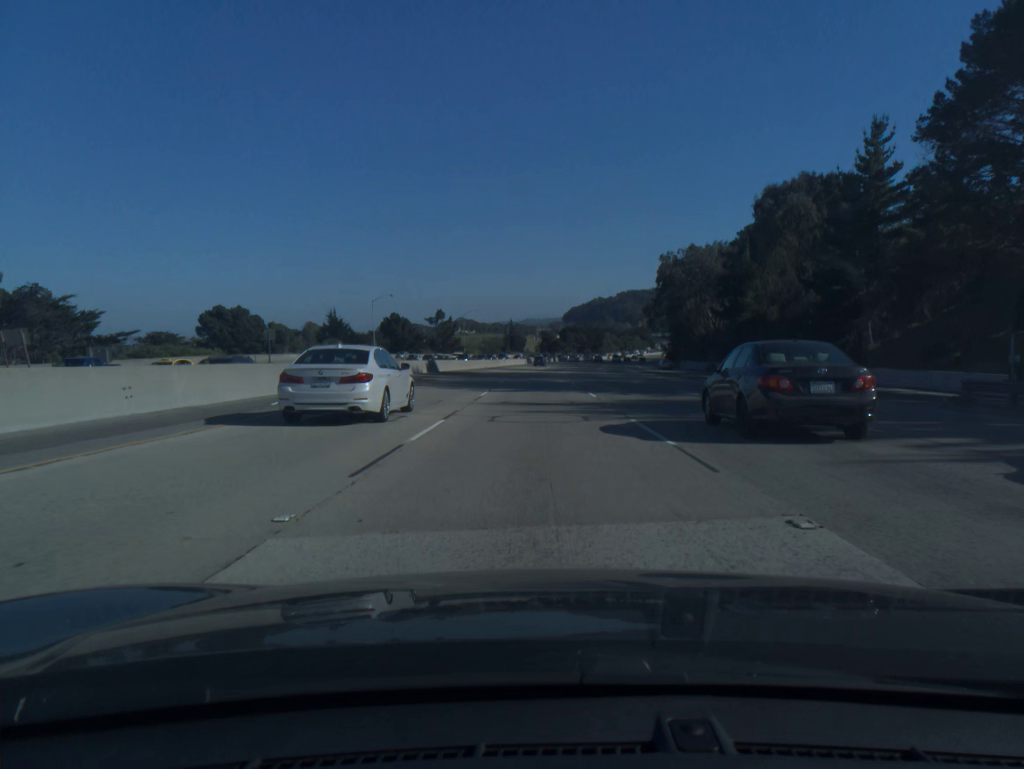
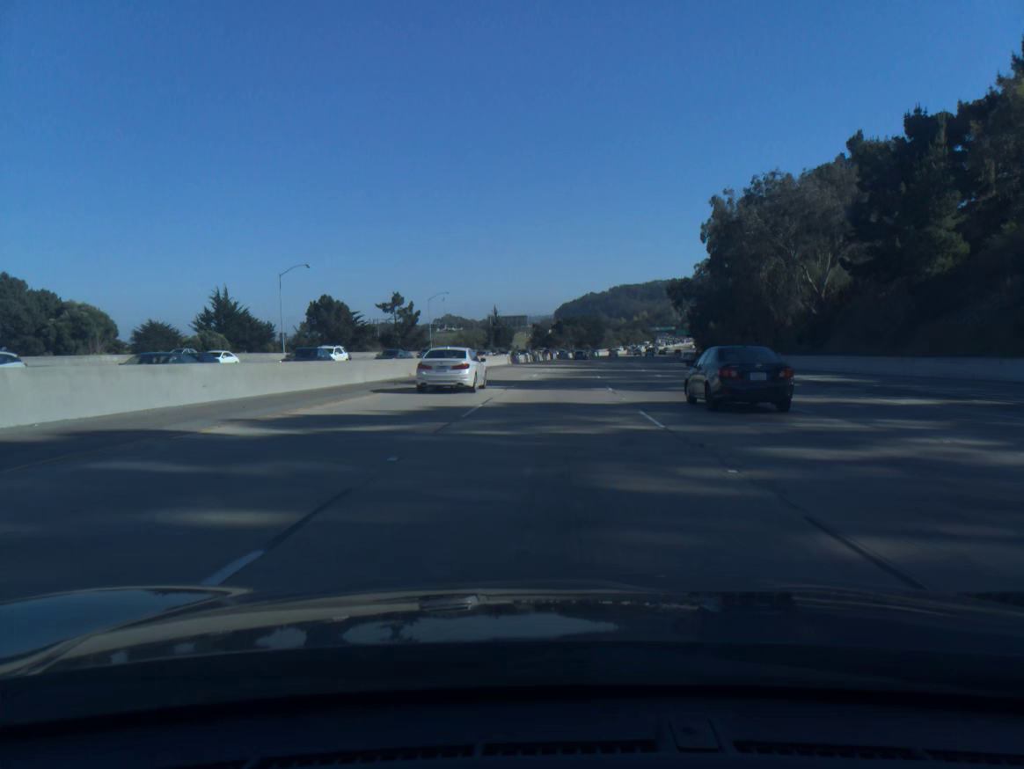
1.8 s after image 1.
(0.0, +54.1) m; +1°
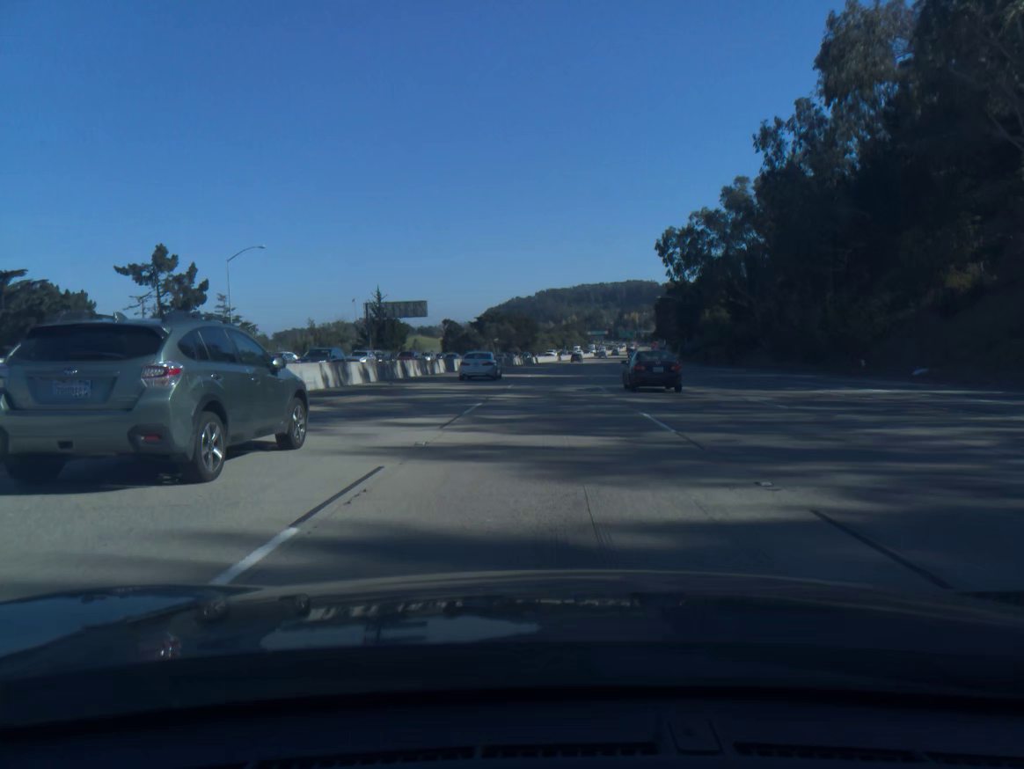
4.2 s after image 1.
(+3.2, +71.9) m; +5°
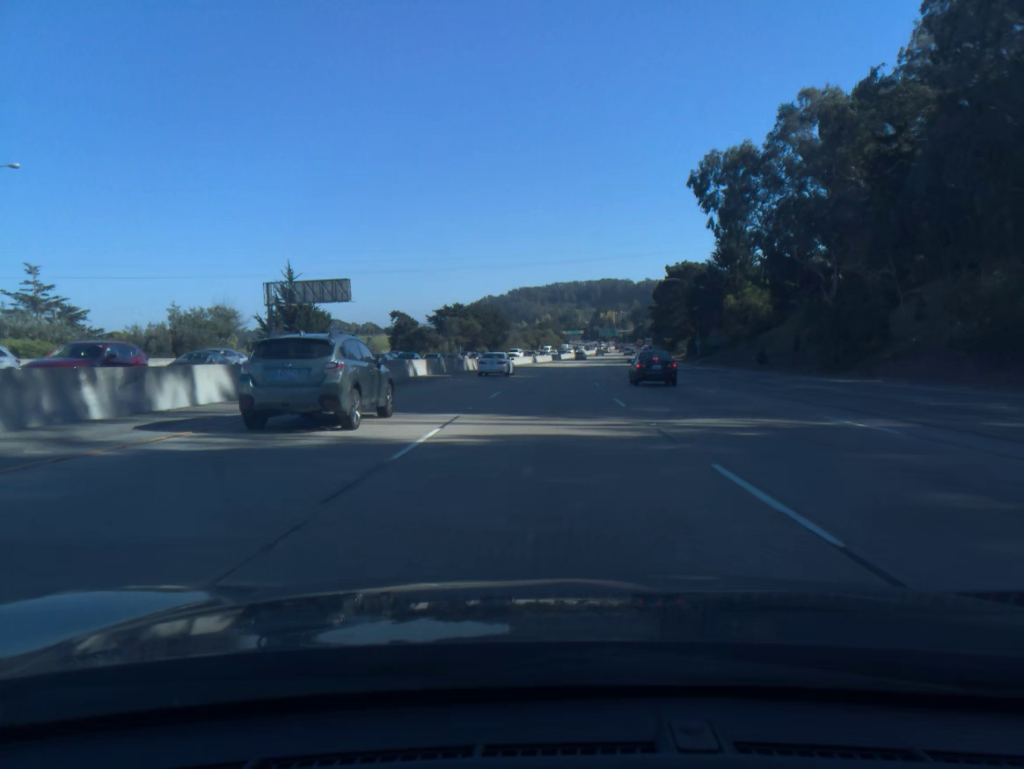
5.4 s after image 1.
(+0.6, +35.9) m; +2°
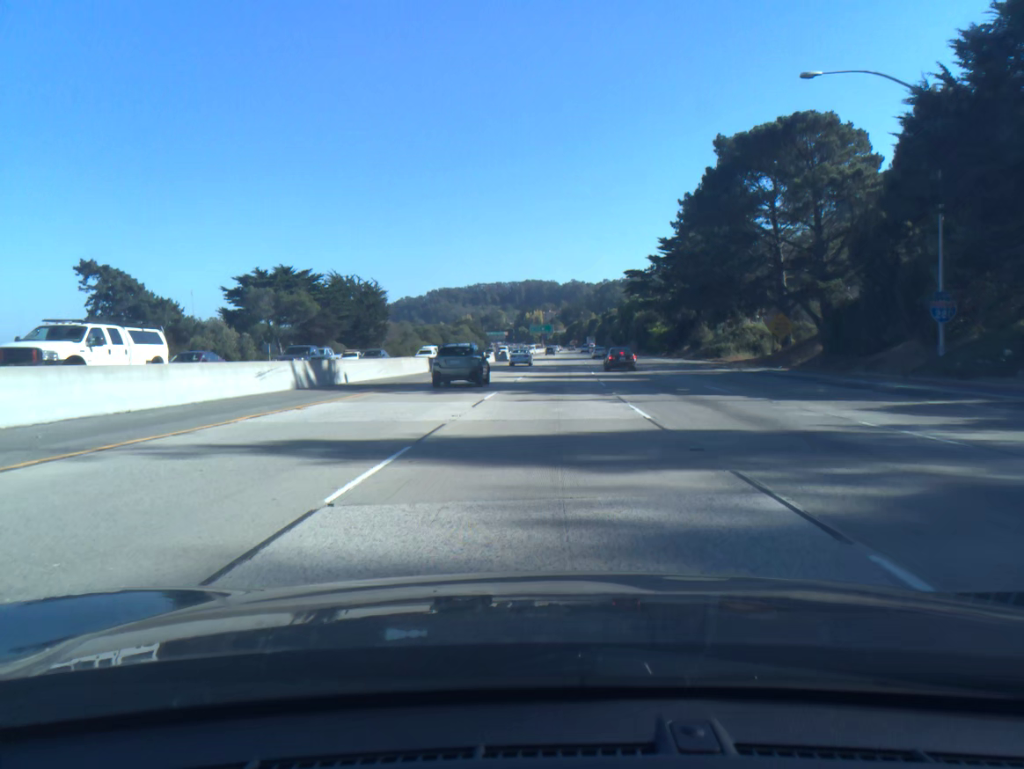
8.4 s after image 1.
(+4.3, +89.7) m; +6°
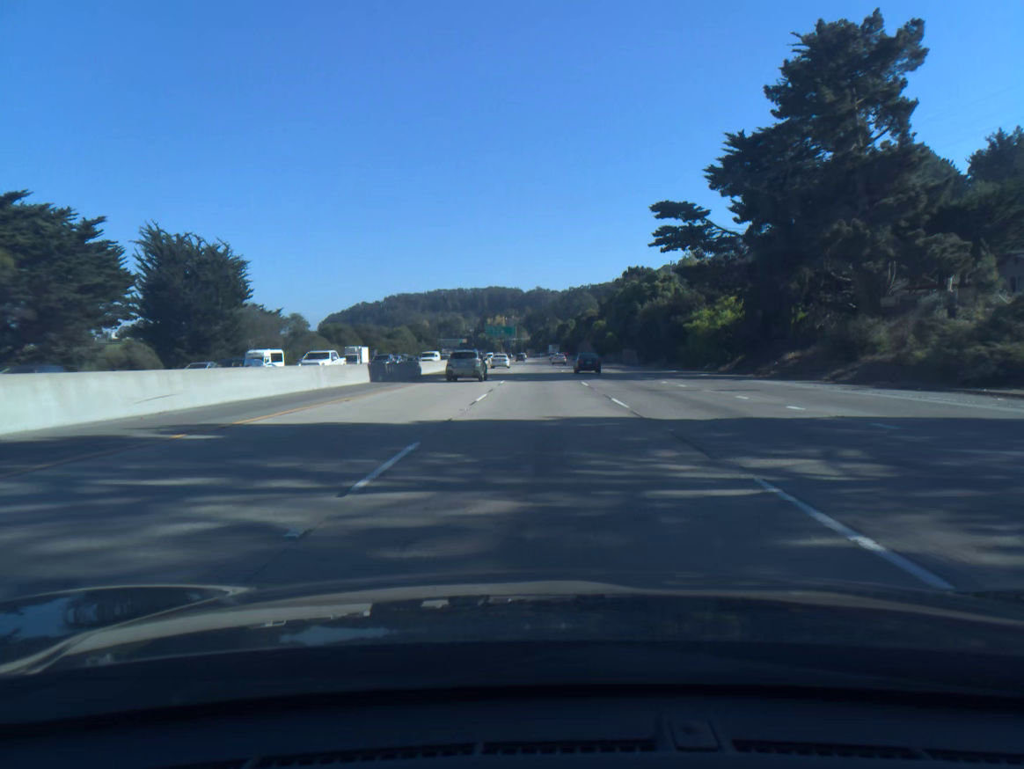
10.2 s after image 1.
(+1.3, +53.8) m; +3°
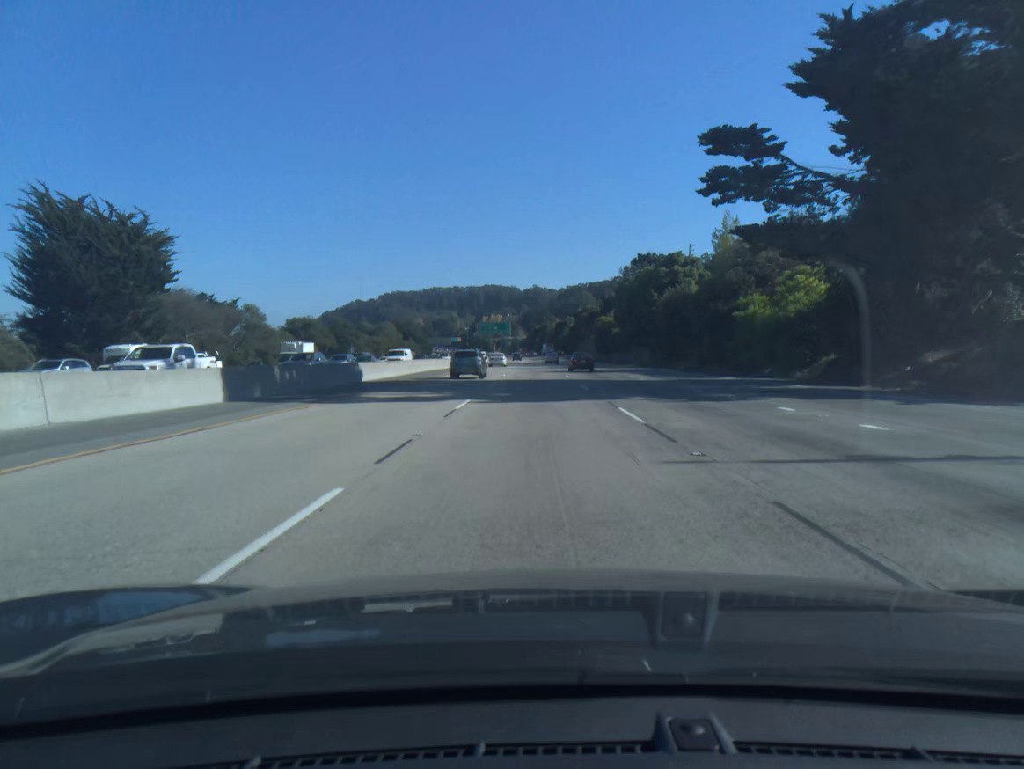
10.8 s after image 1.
(+0.1, +17.9) m; 0°
